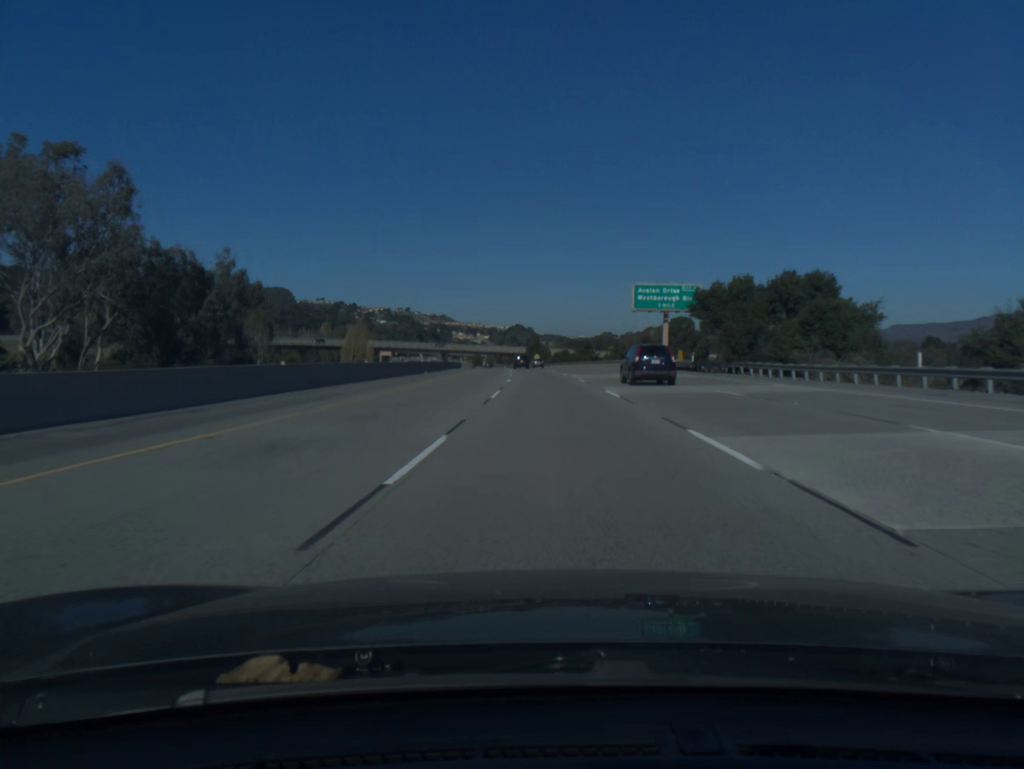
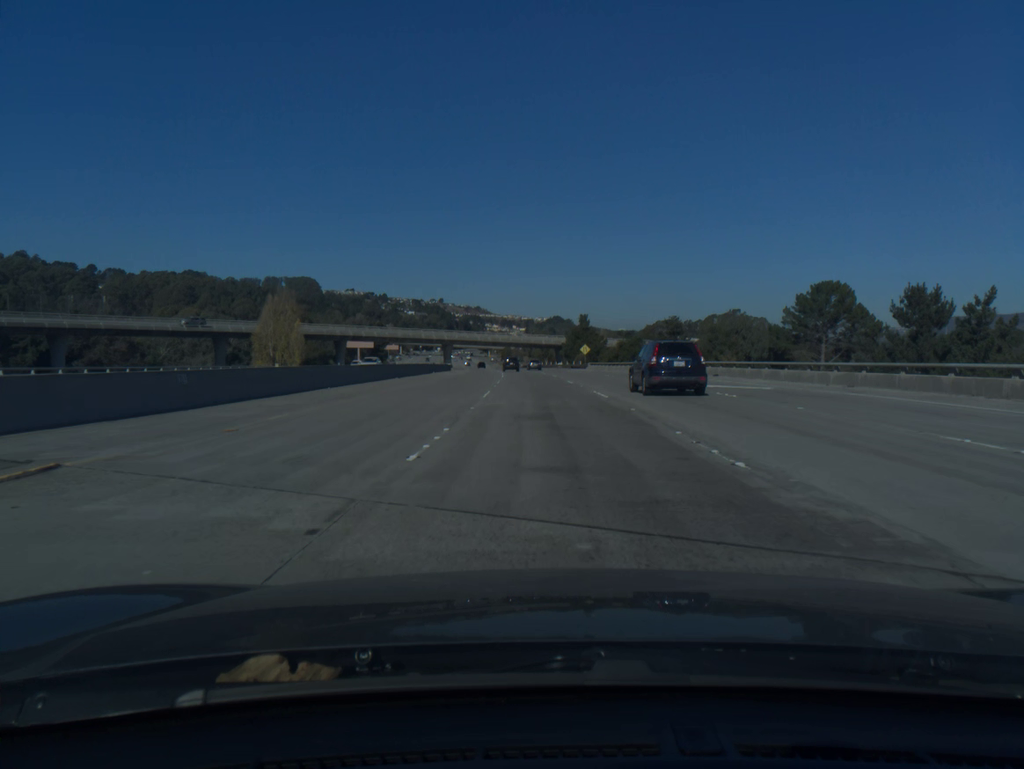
(-2.0, +87.2) m; -3°
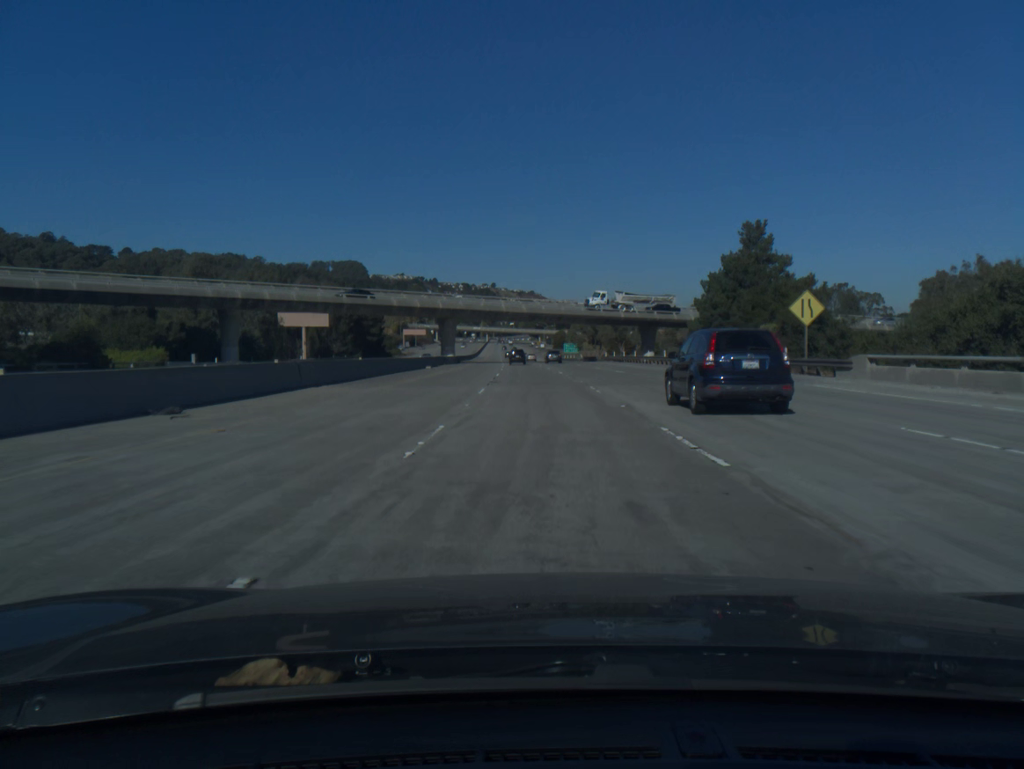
(-2.9, +87.5) m; -4°
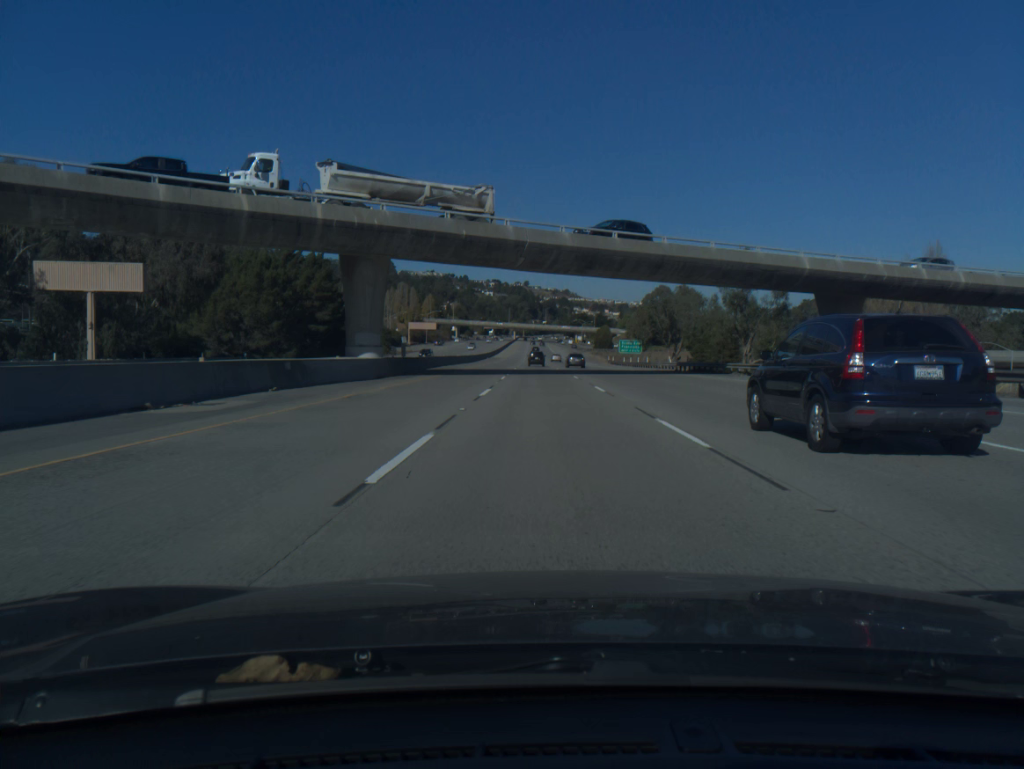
(-1.8, +64.9) m; -3°
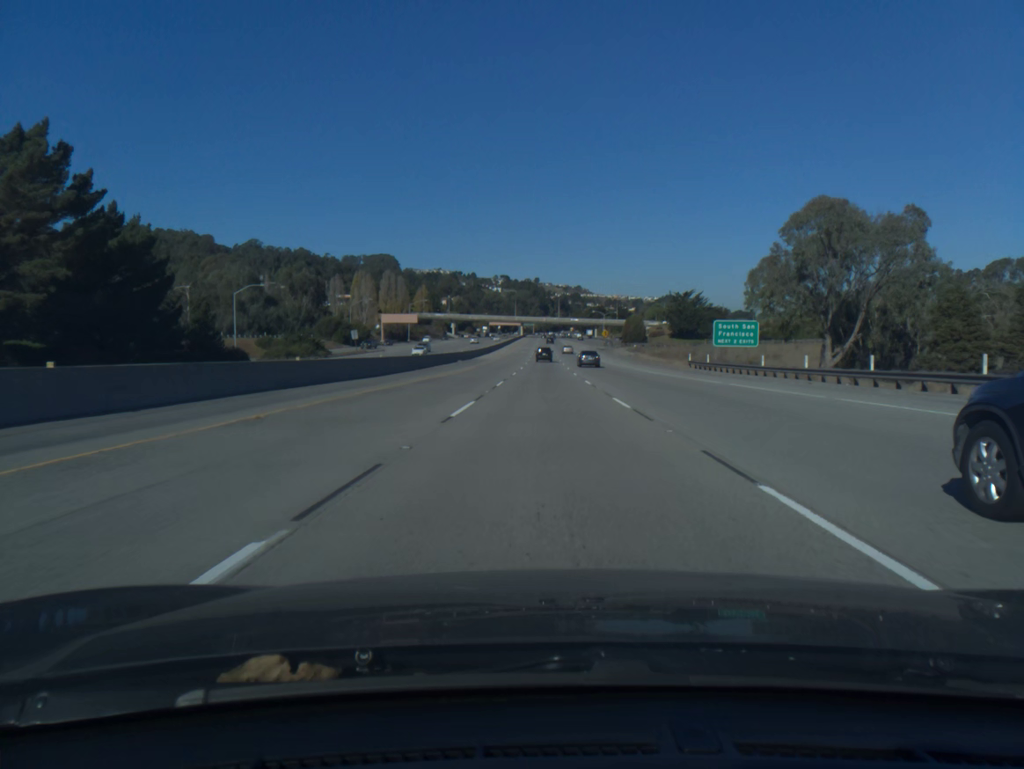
(-0.4, +65.1) m; -1°
